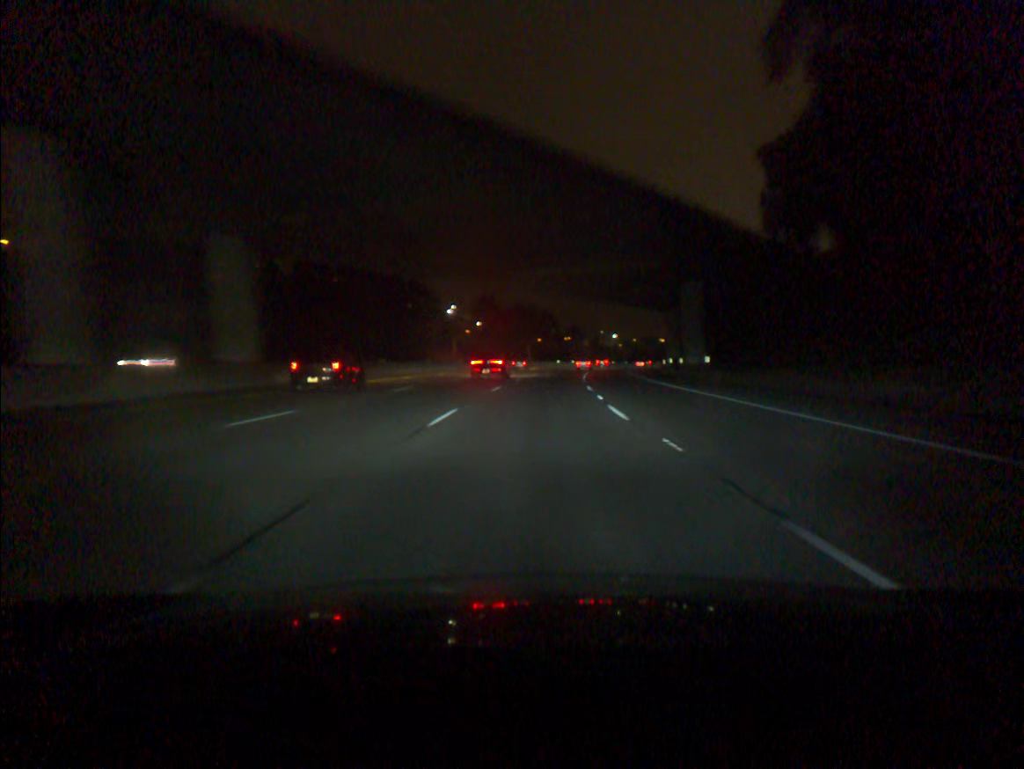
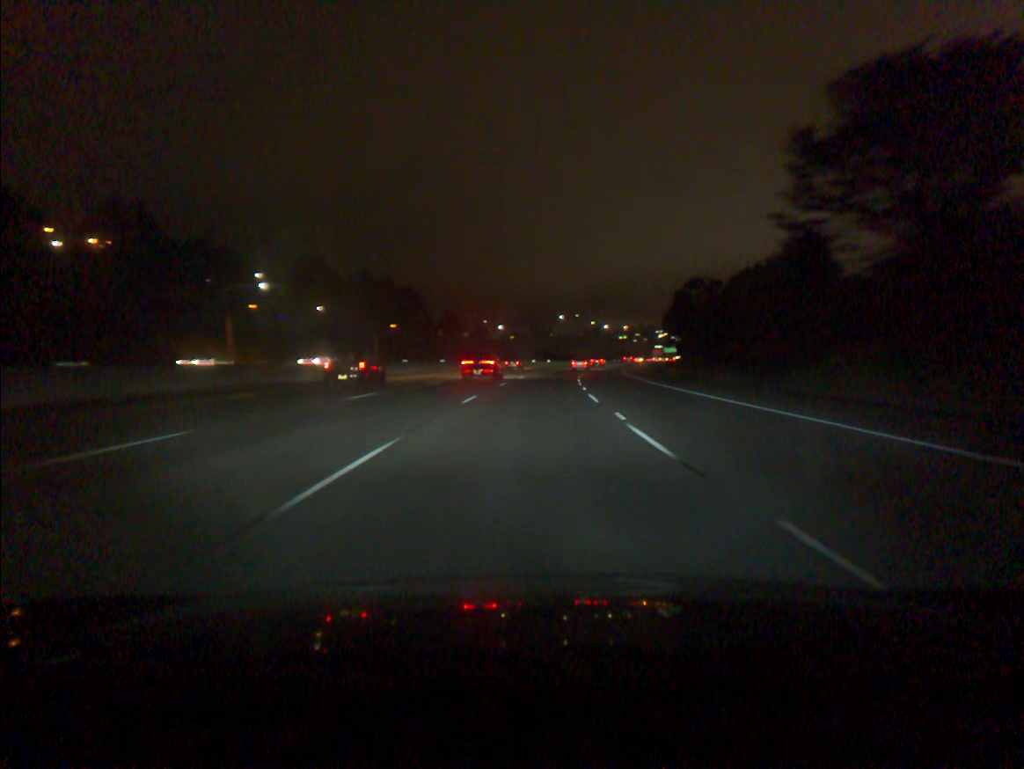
(+6.9, +91.4) m; +9°
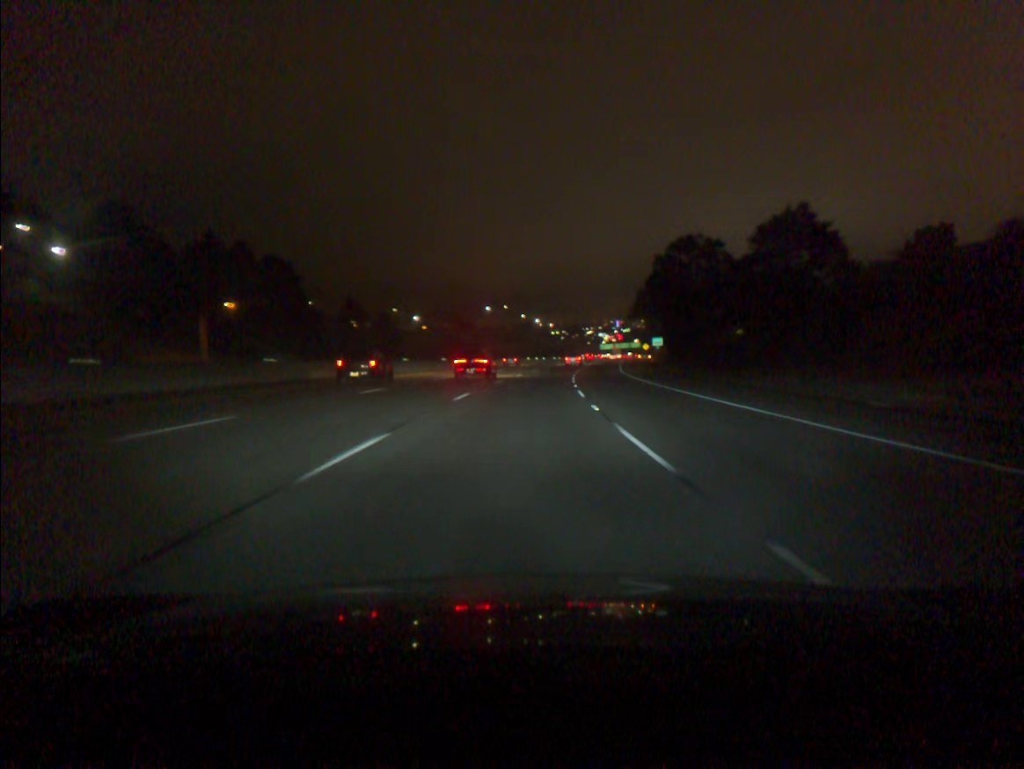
(+2.7, +55.3) m; +5°
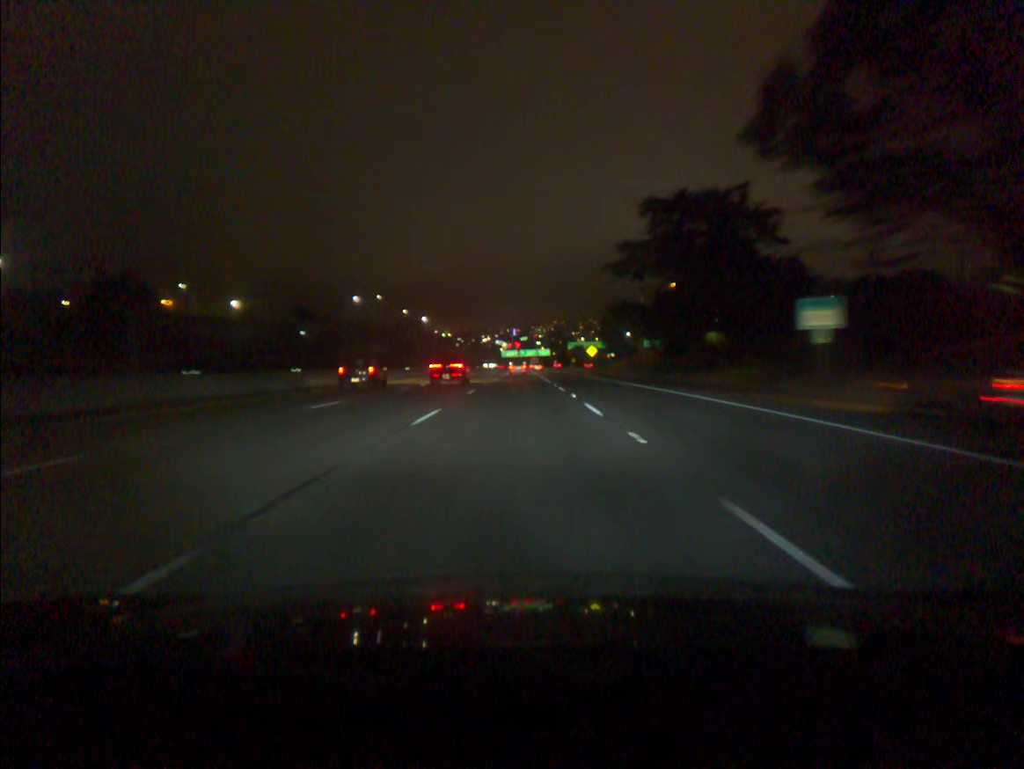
(+6.5, +92.1) m; +8°
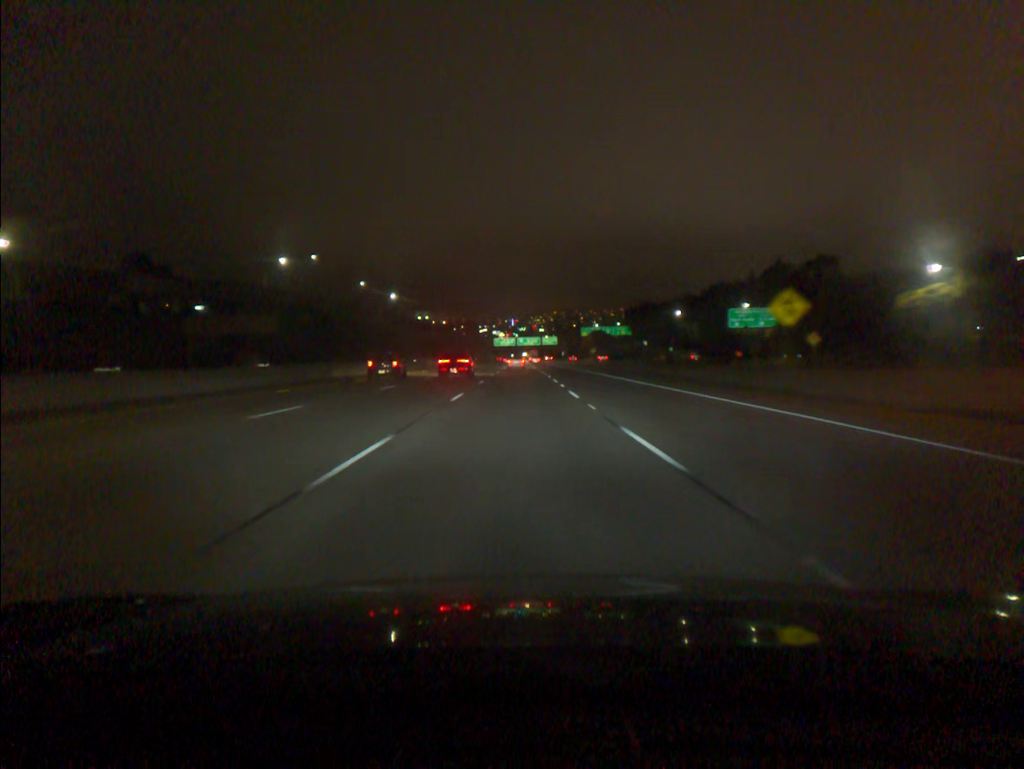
(+0.5, +92.4) m; 0°
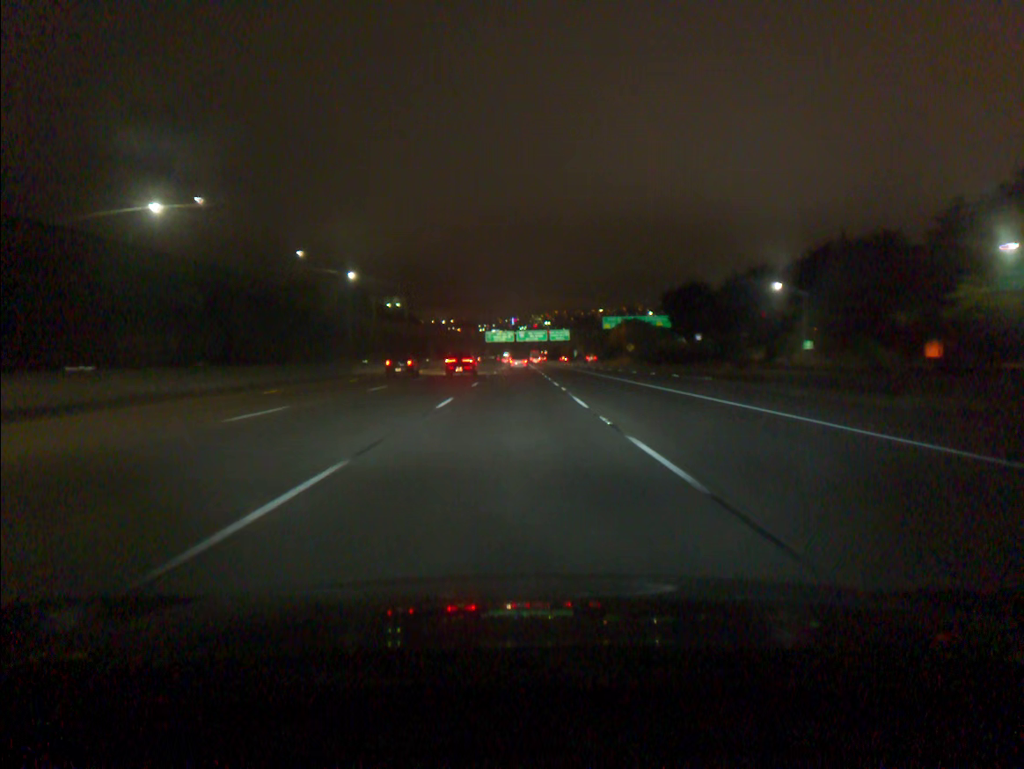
(+0.2, +74.1) m; 0°
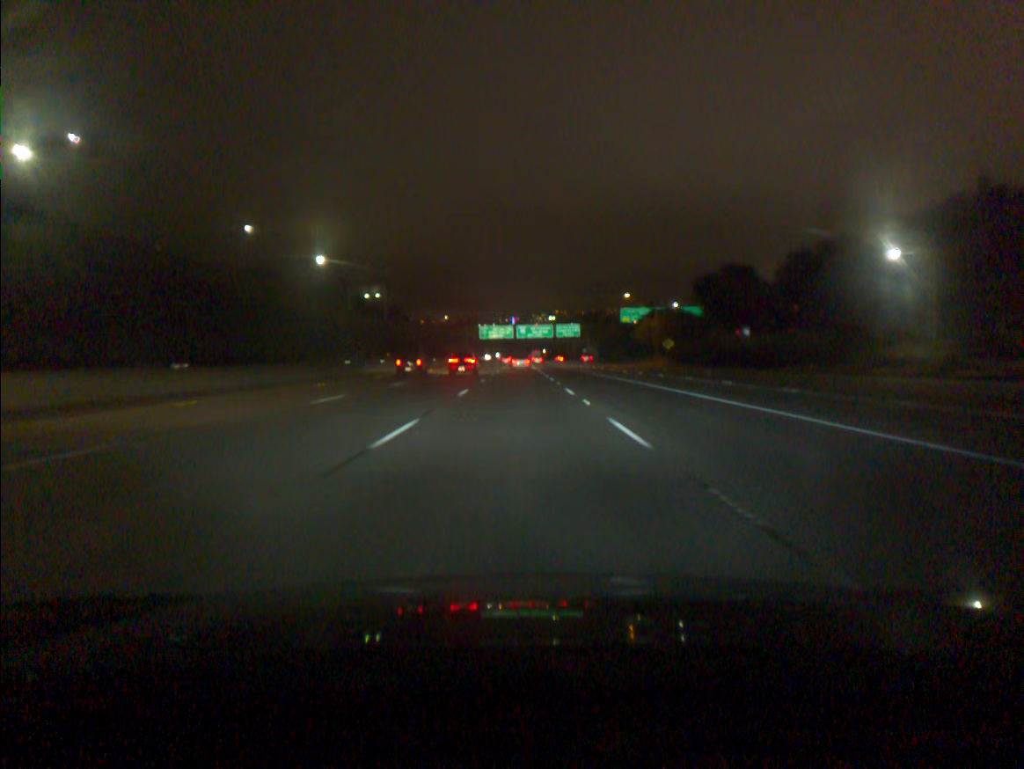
(0.0, +37.0) m; 0°
